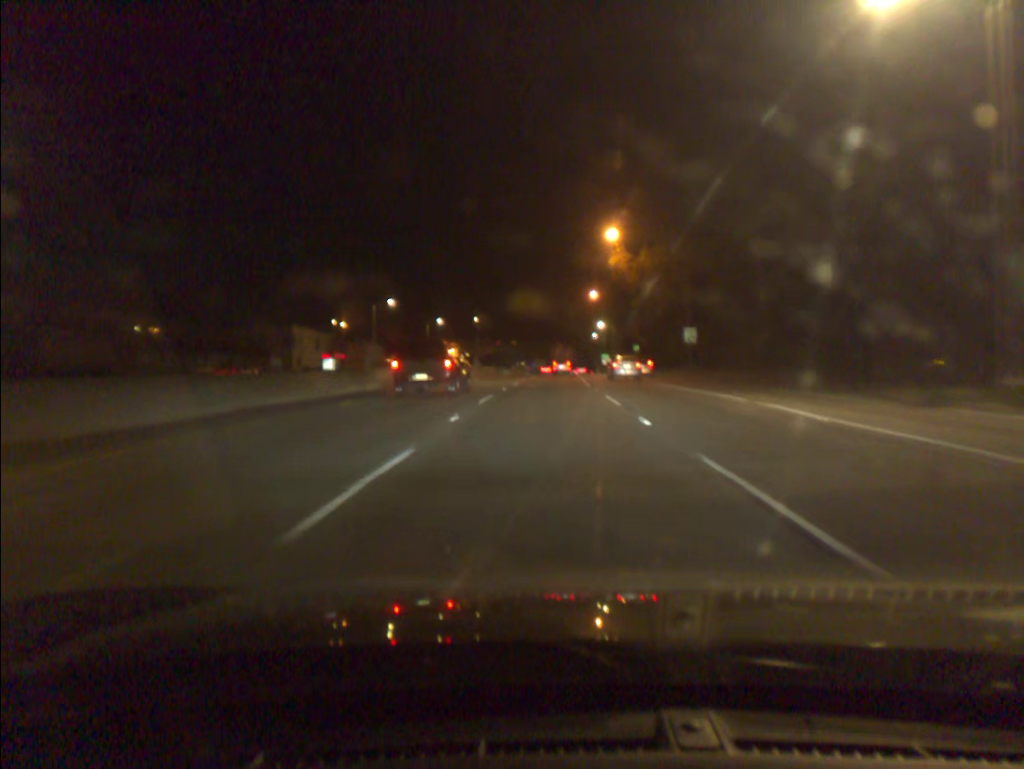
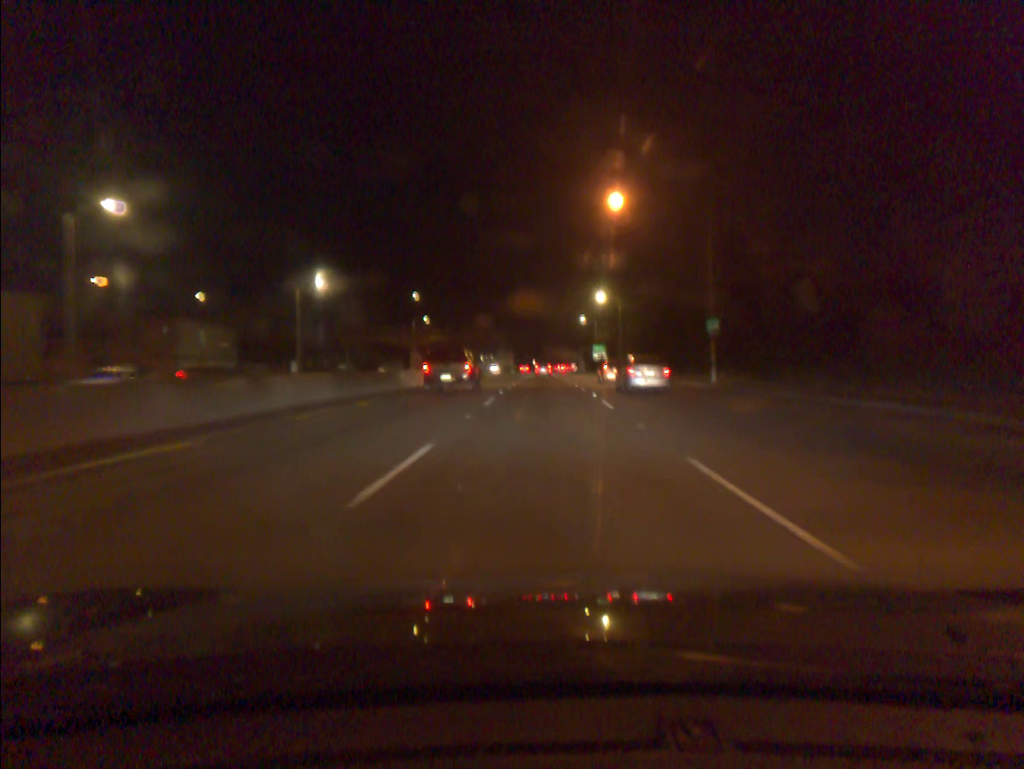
(+1.0, +57.5) m; +2°
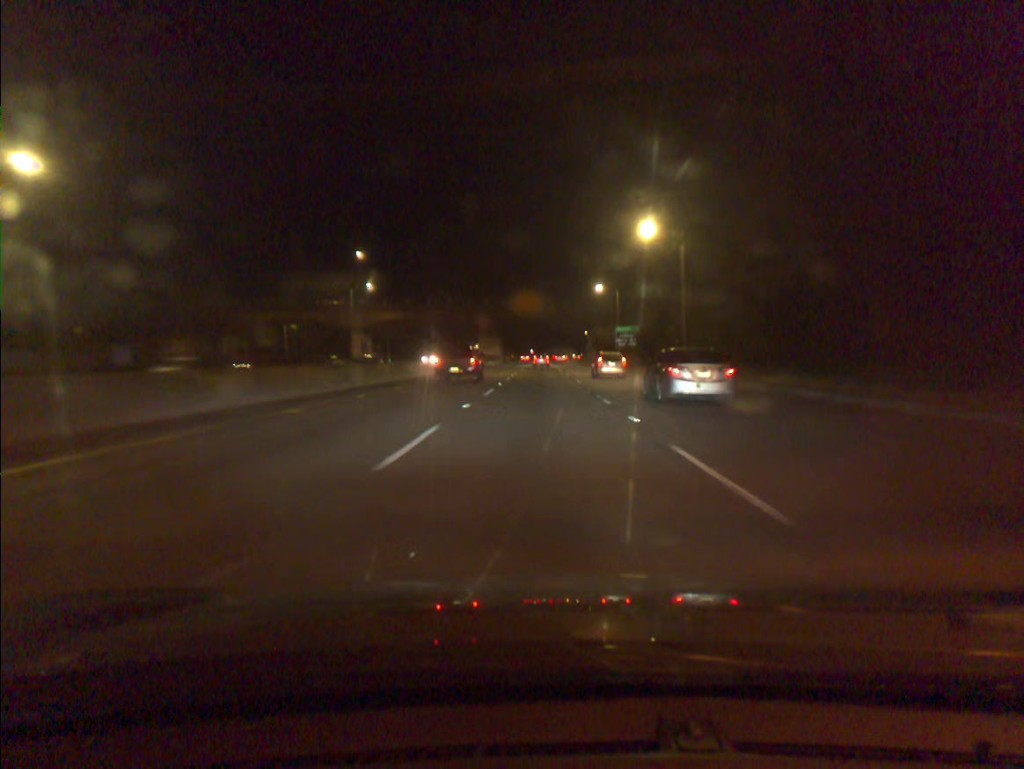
(+0.1, +42.3) m; 0°
